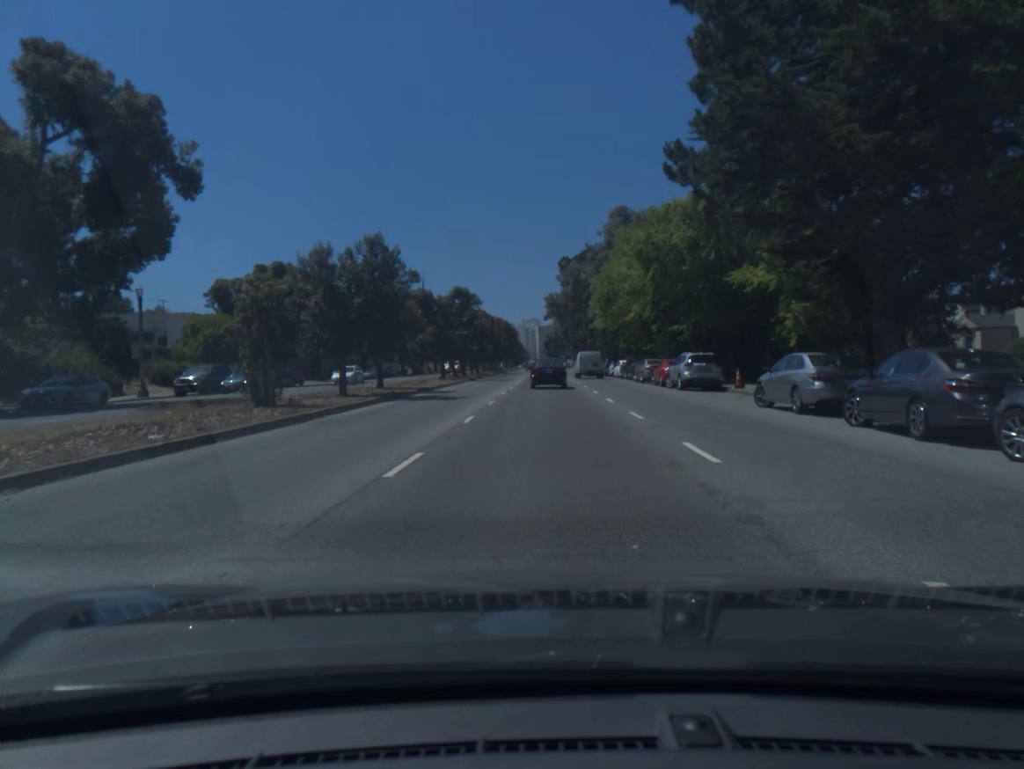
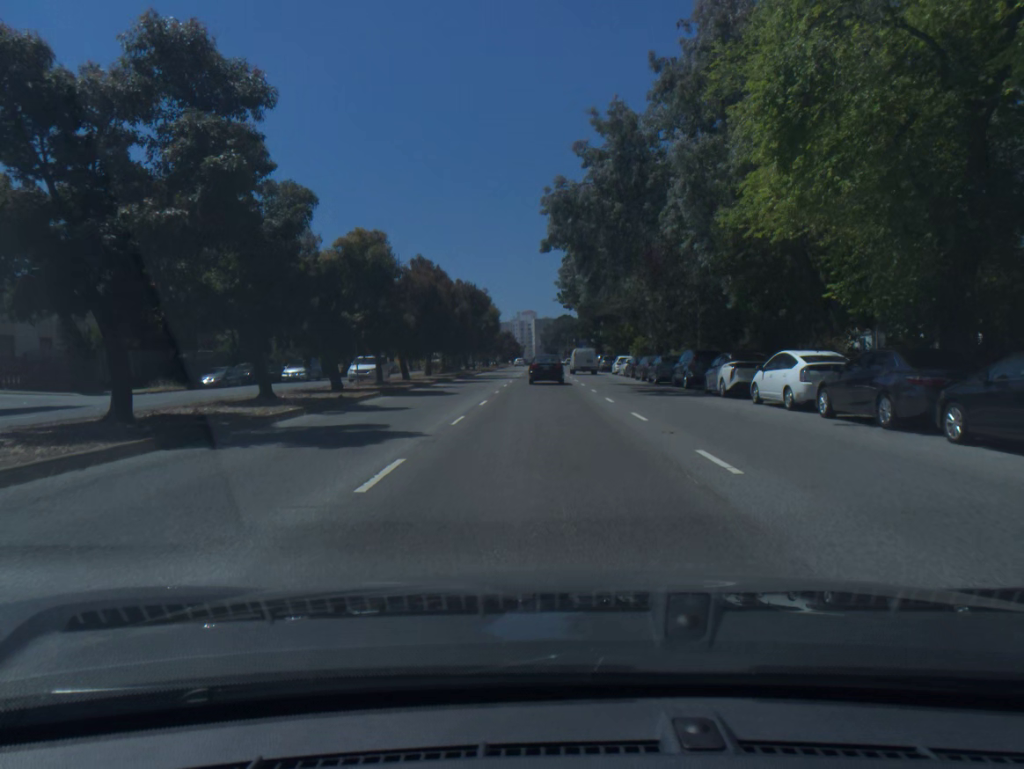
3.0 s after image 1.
(+0.1, +45.0) m; 0°
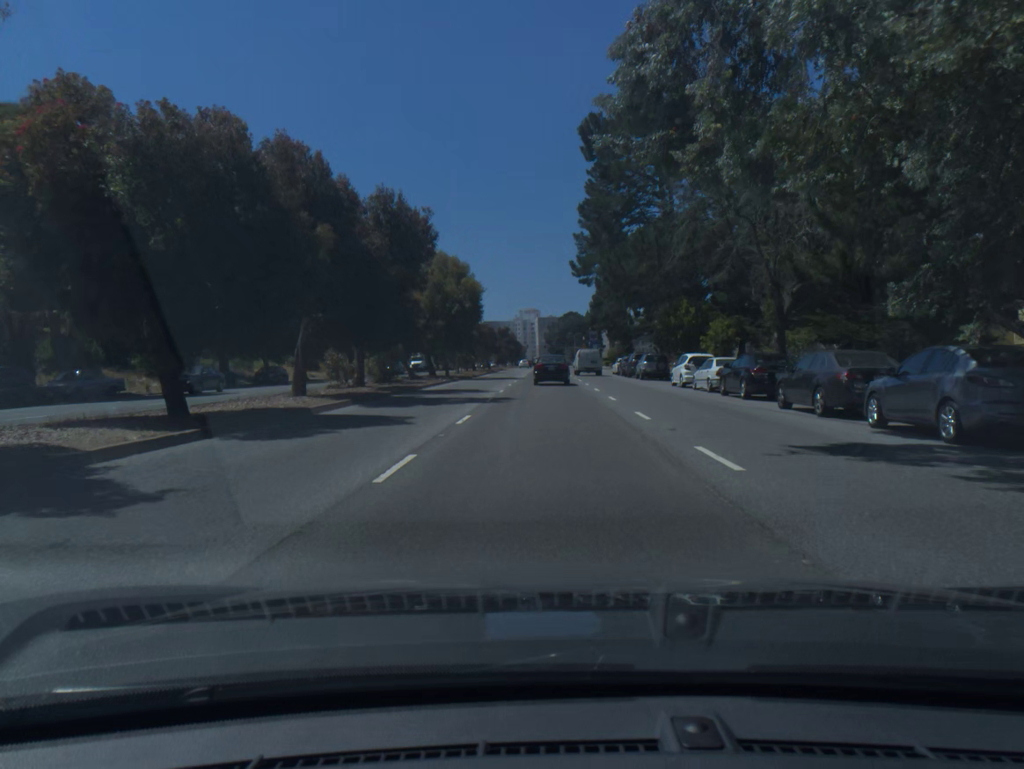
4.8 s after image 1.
(-0.1, +28.3) m; 0°
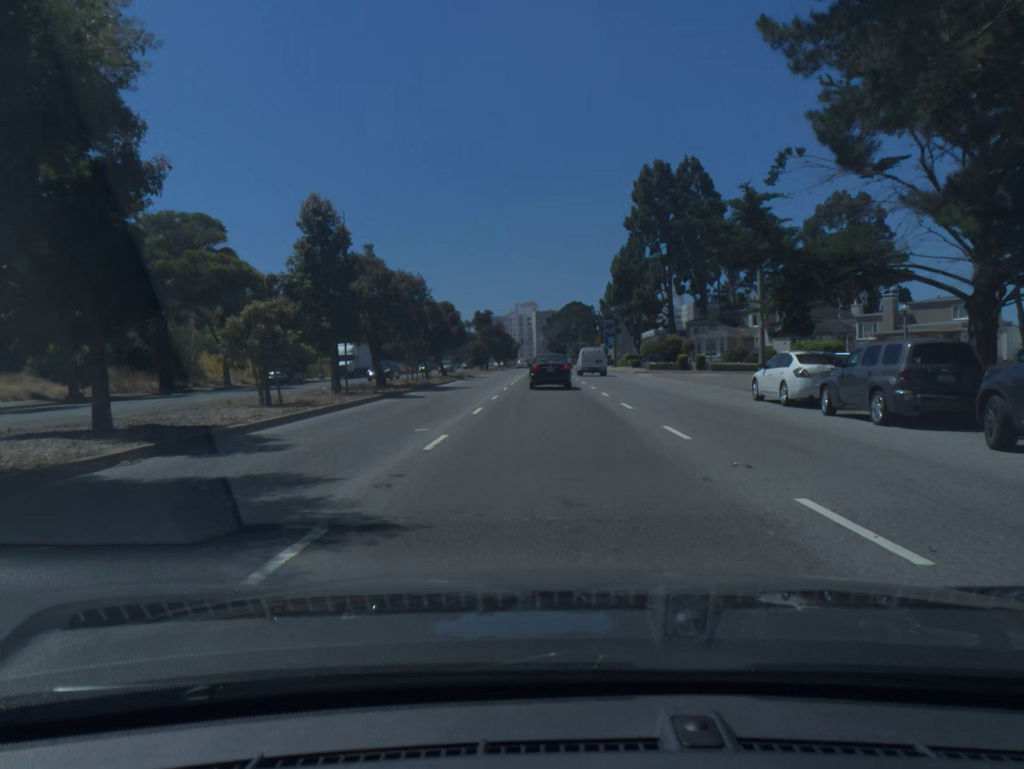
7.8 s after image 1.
(-0.1, +47.9) m; 0°
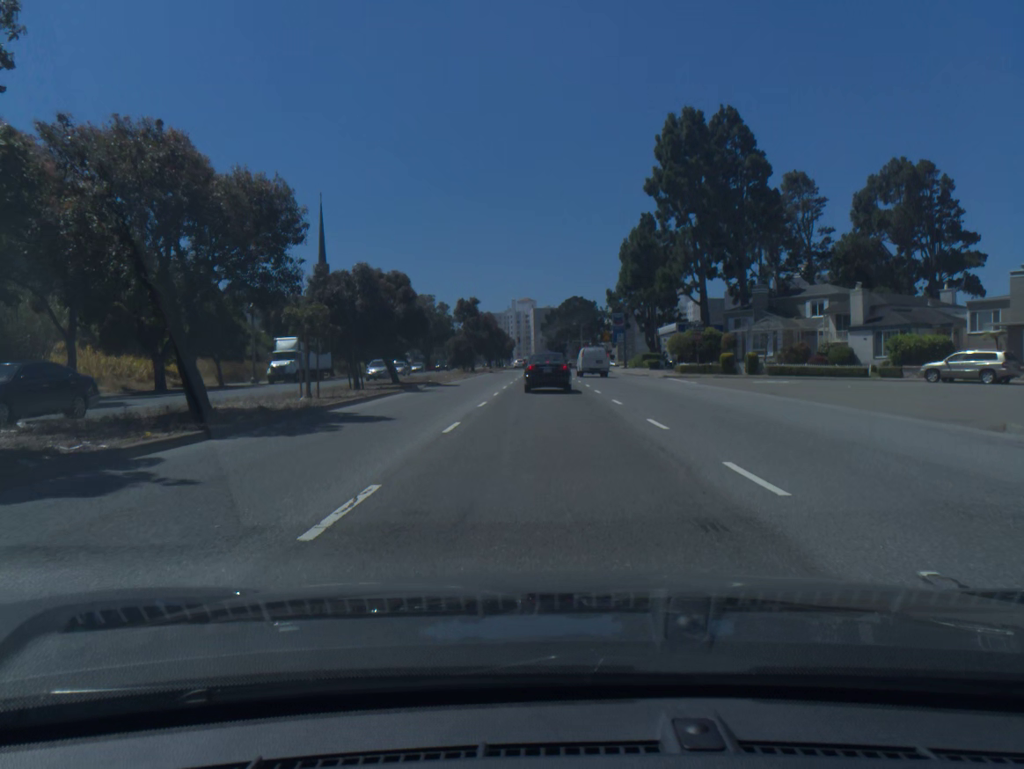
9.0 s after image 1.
(0.0, +19.1) m; 0°
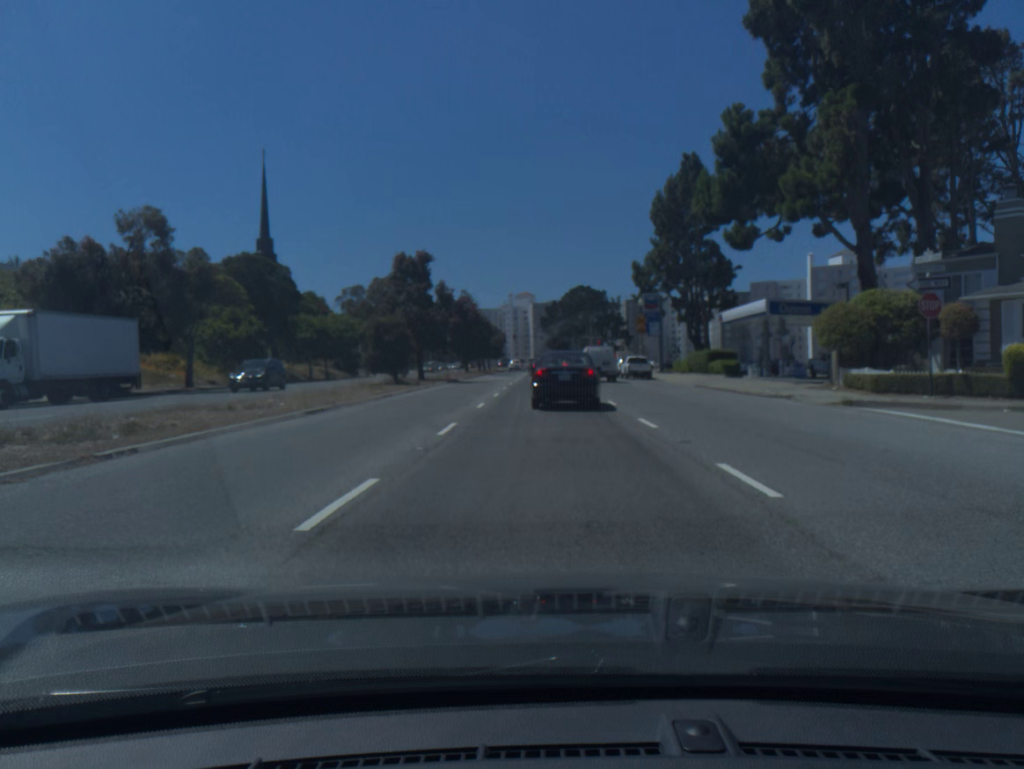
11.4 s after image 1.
(0.0, +35.9) m; 0°
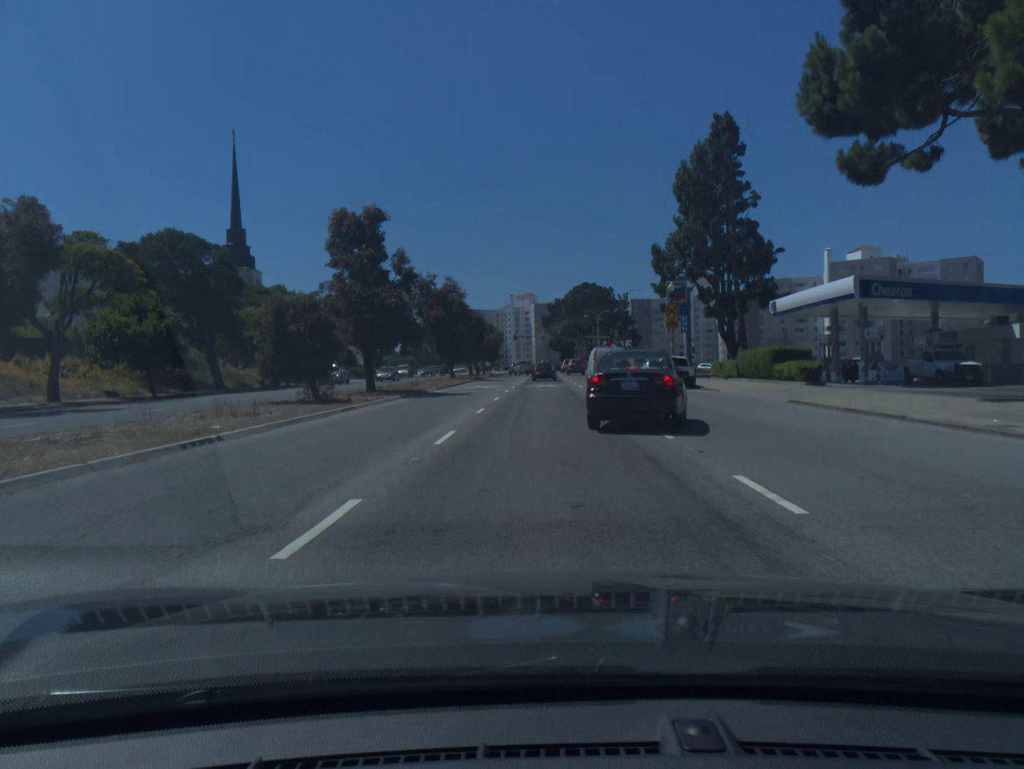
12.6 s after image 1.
(0.0, +15.6) m; 0°
